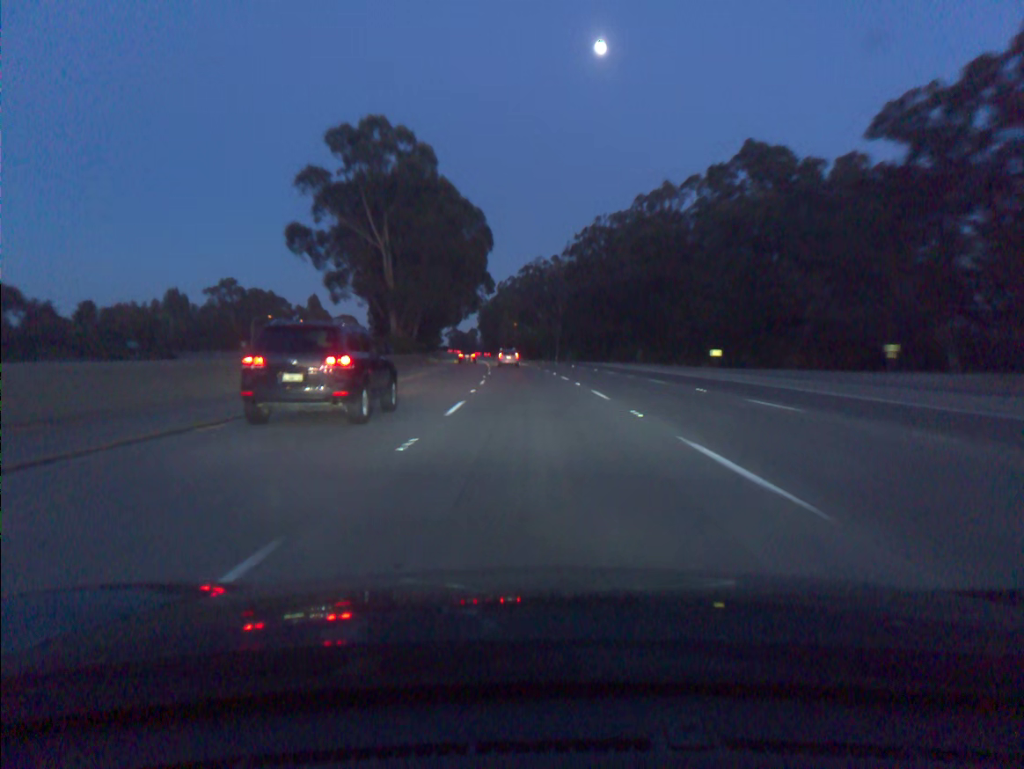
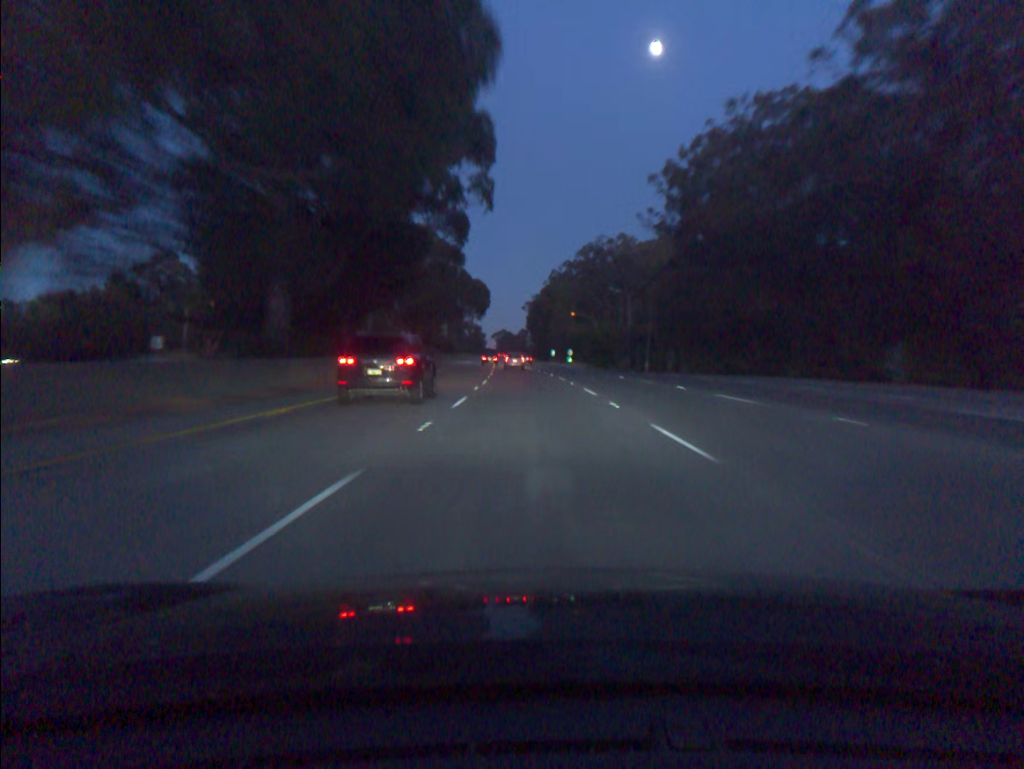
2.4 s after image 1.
(-2.2, +69.8) m; -4°
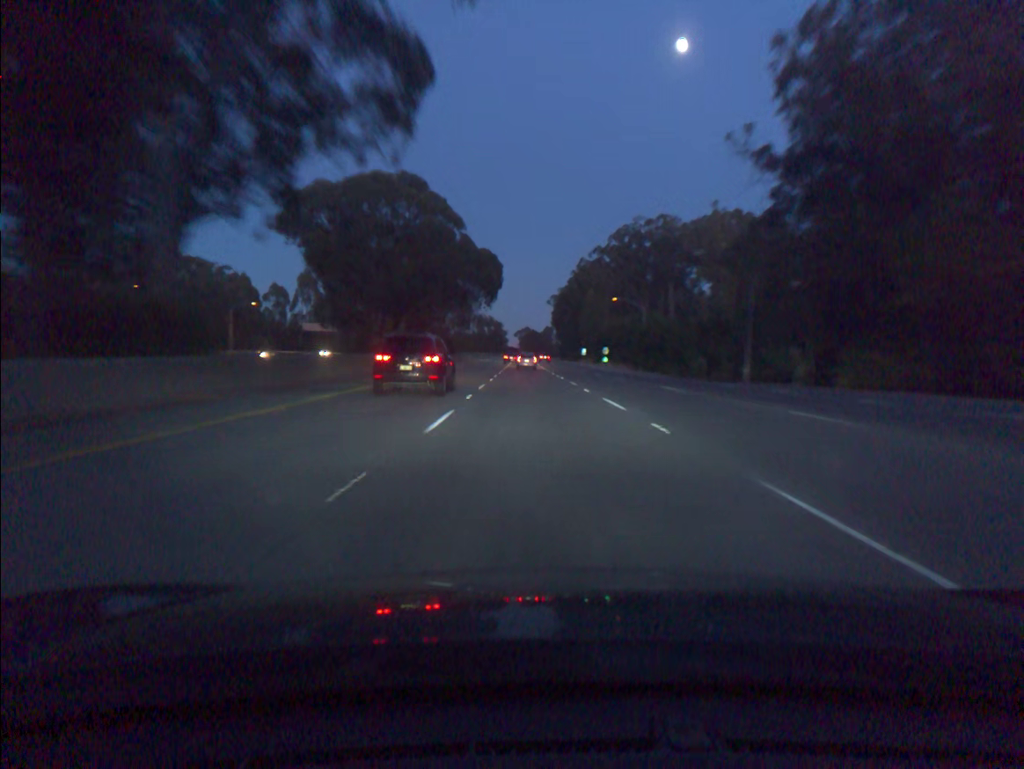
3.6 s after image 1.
(-0.6, +35.1) m; -2°
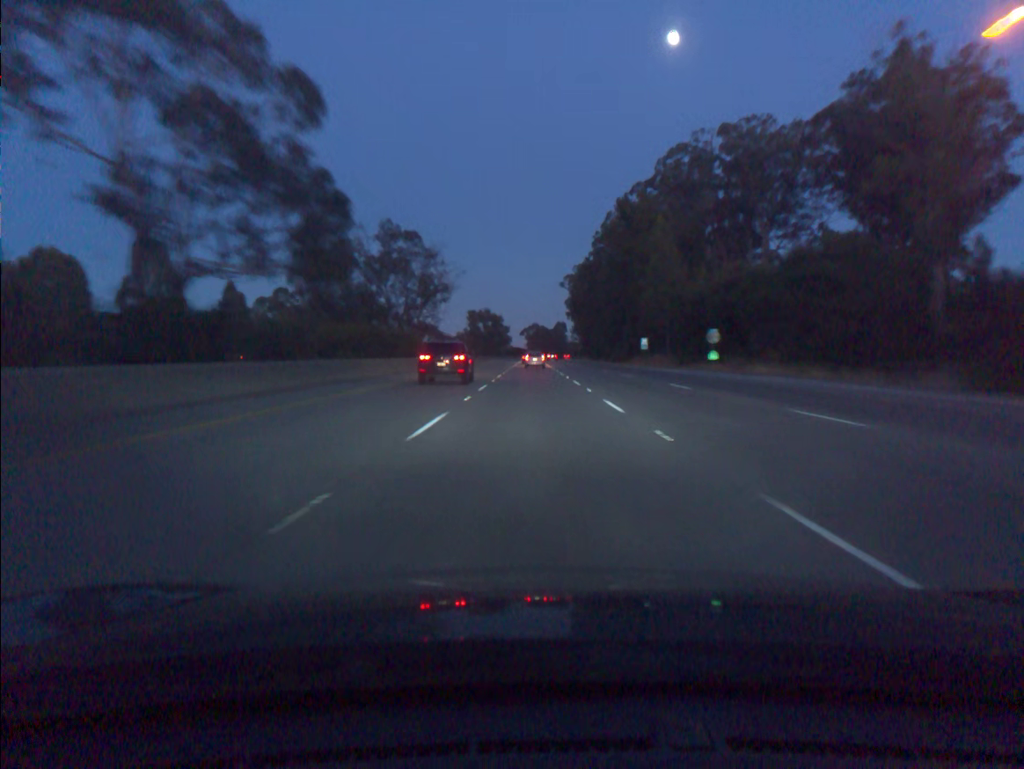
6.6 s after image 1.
(-1.2, +88.5) m; -1°
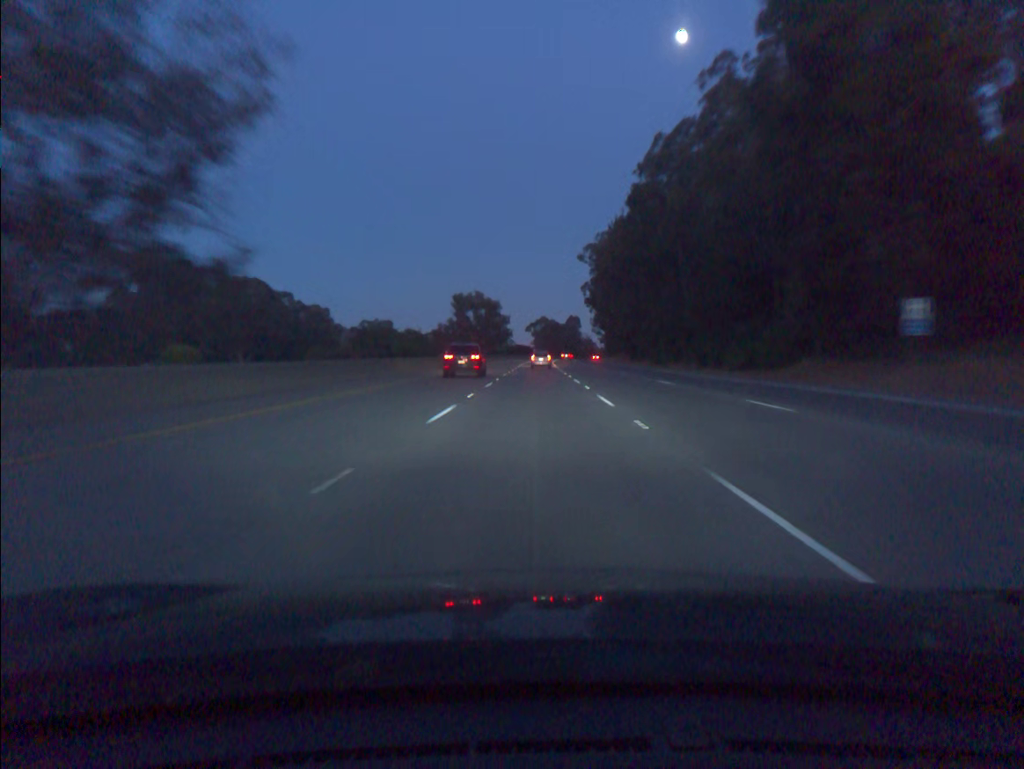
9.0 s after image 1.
(-0.3, +71.0) m; -1°
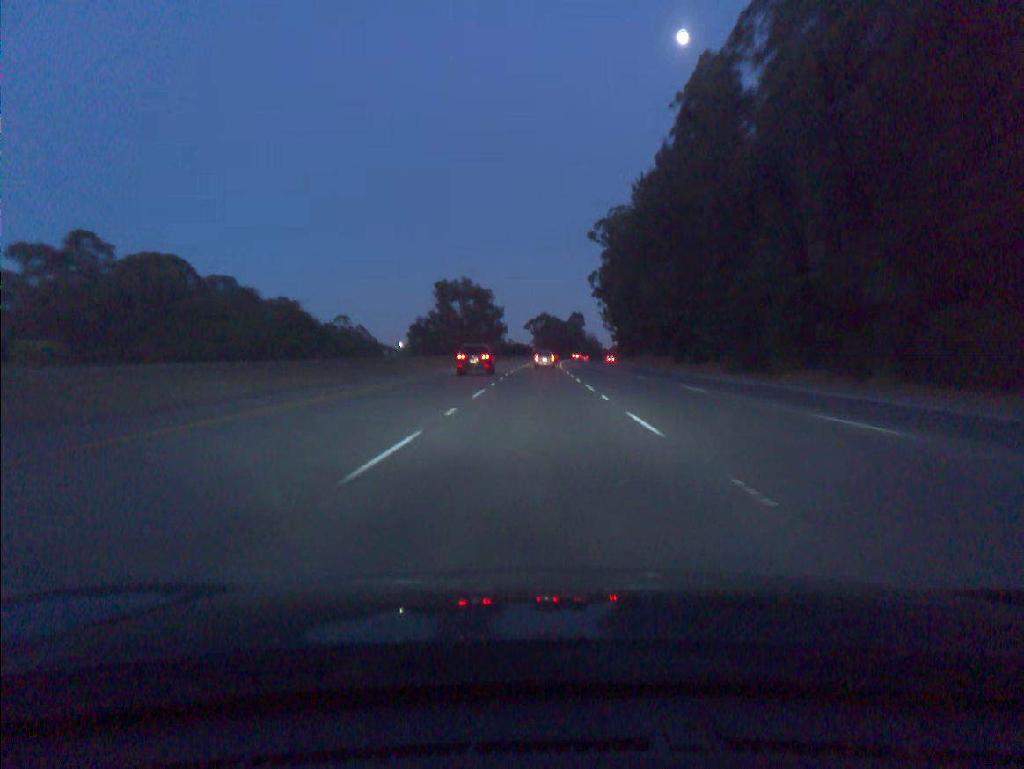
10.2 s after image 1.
(-0.1, +35.5) m; 0°
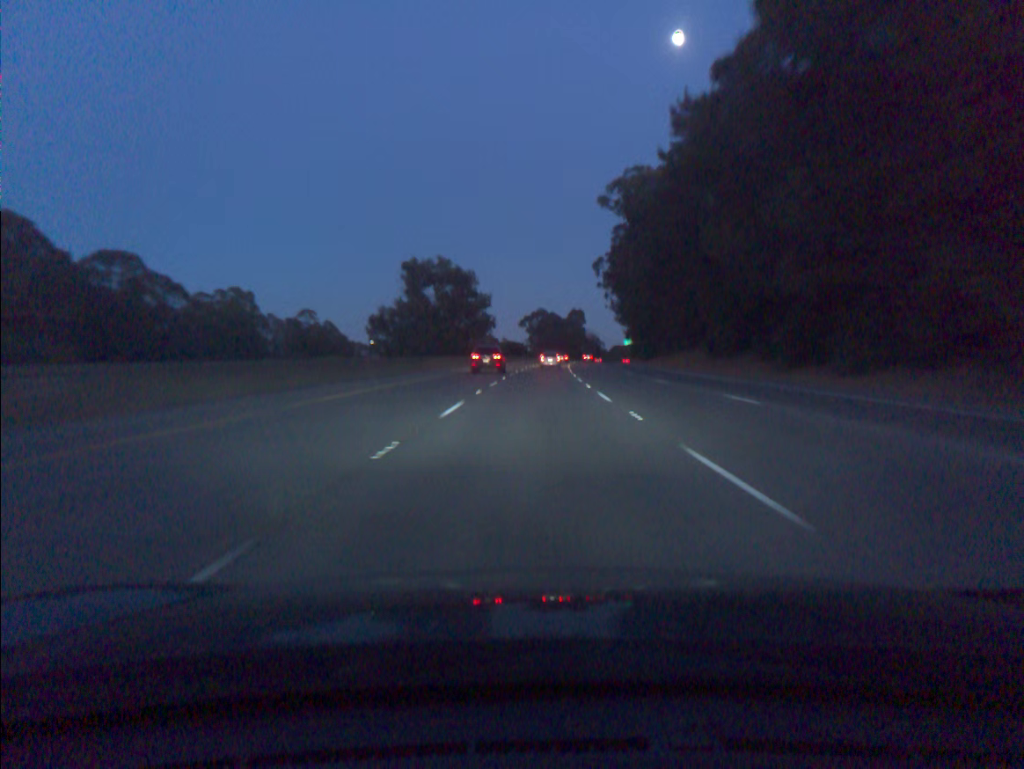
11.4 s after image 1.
(+0.1, +35.4) m; 0°
